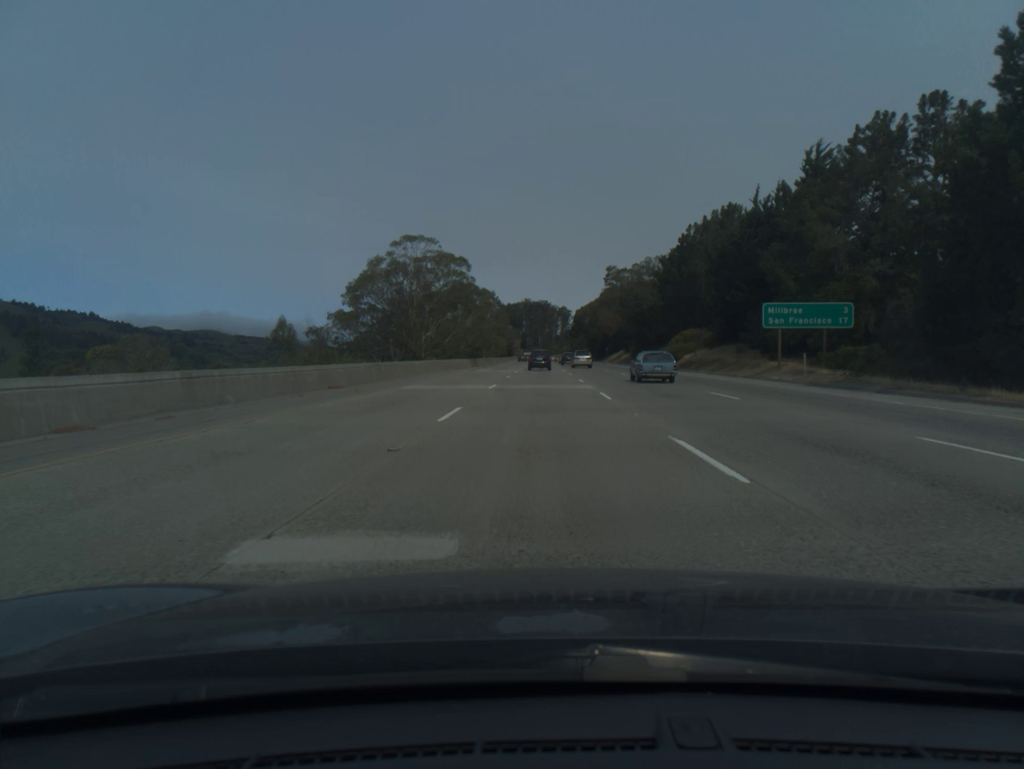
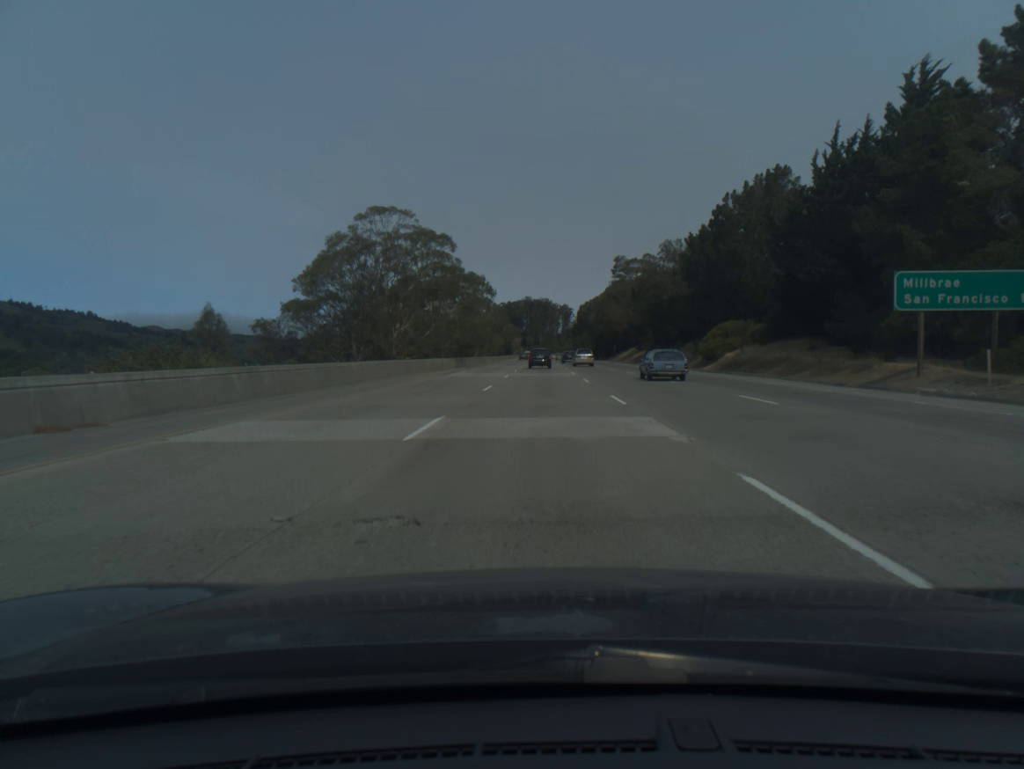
(0.0, +18.2) m; 0°
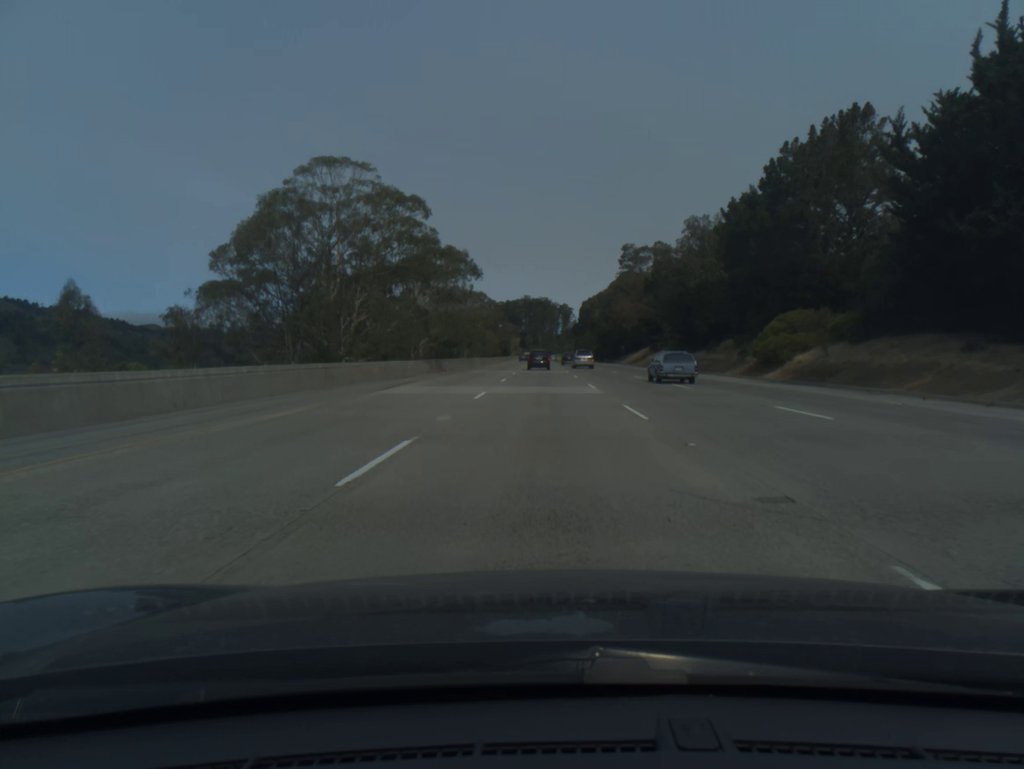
(0.0, +18.2) m; 0°
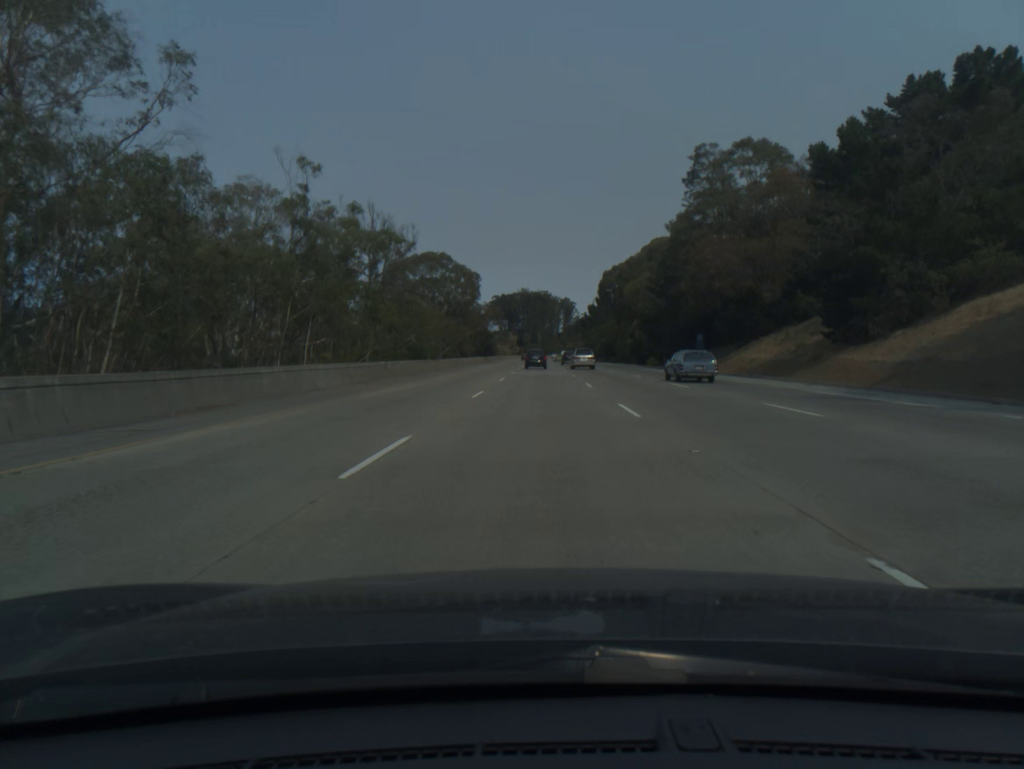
(+0.1, +72.8) m; 0°
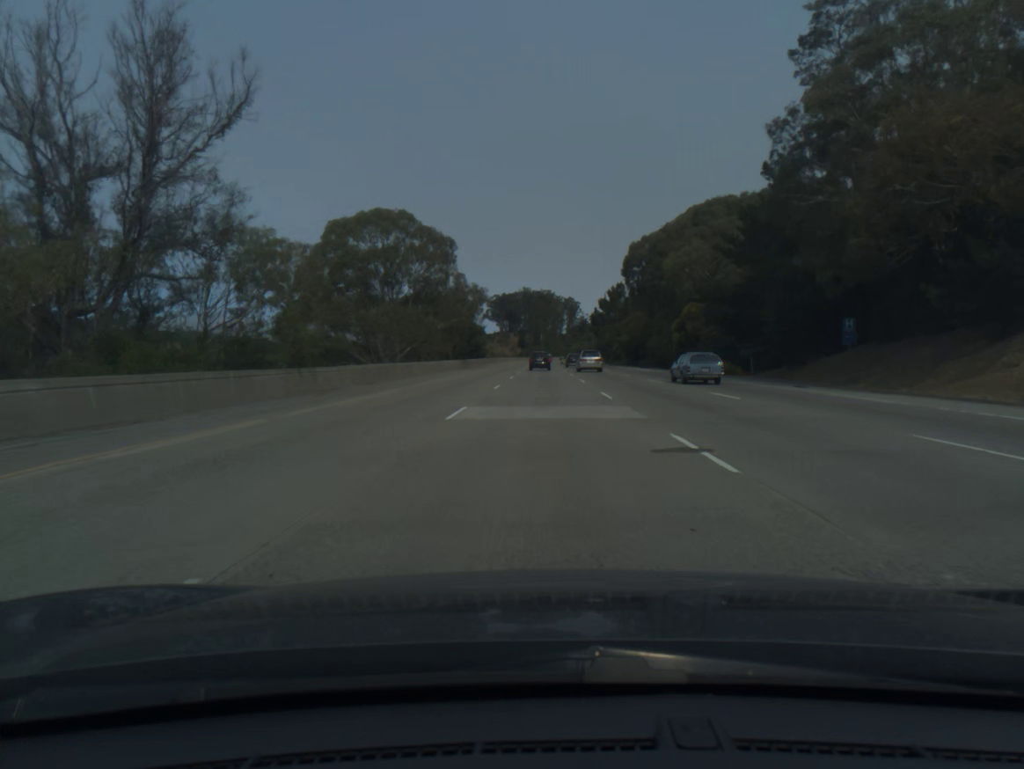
(-0.1, +36.6) m; 0°
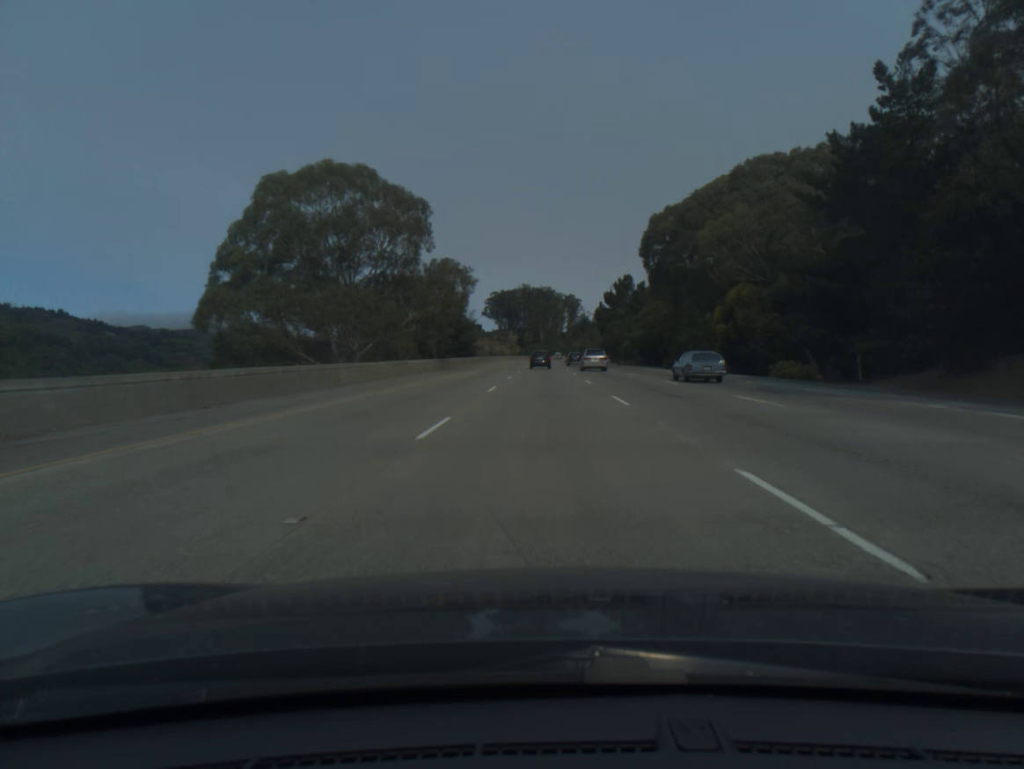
(0.0, +18.4) m; 0°
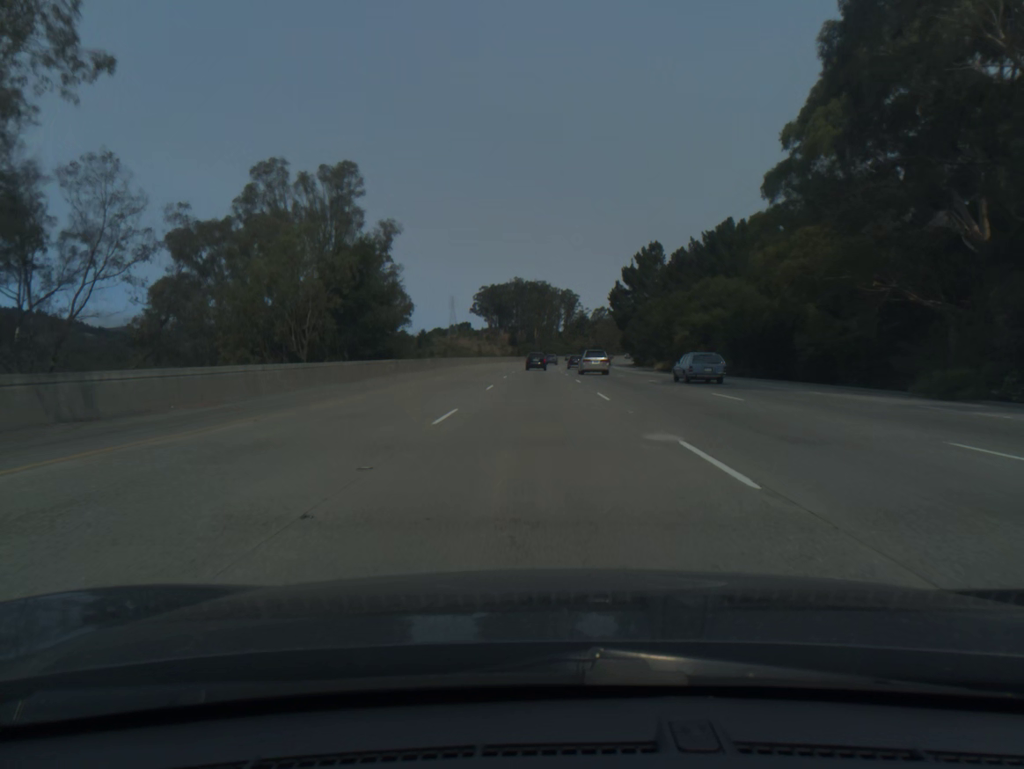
(+0.2, +55.6) m; 0°
